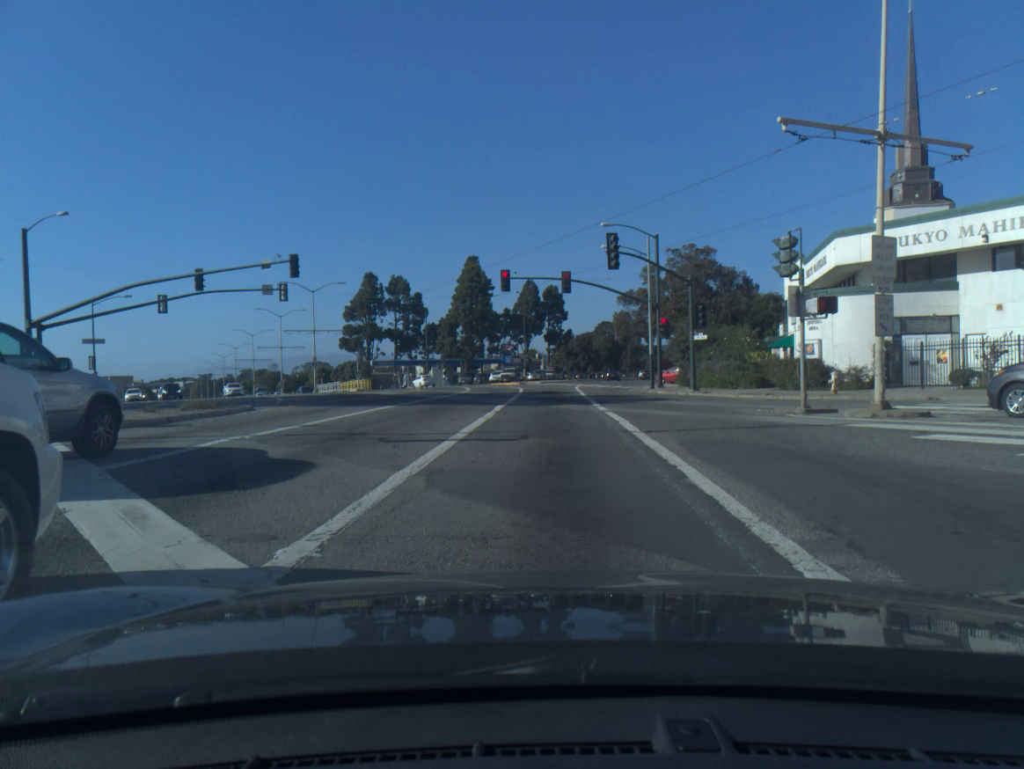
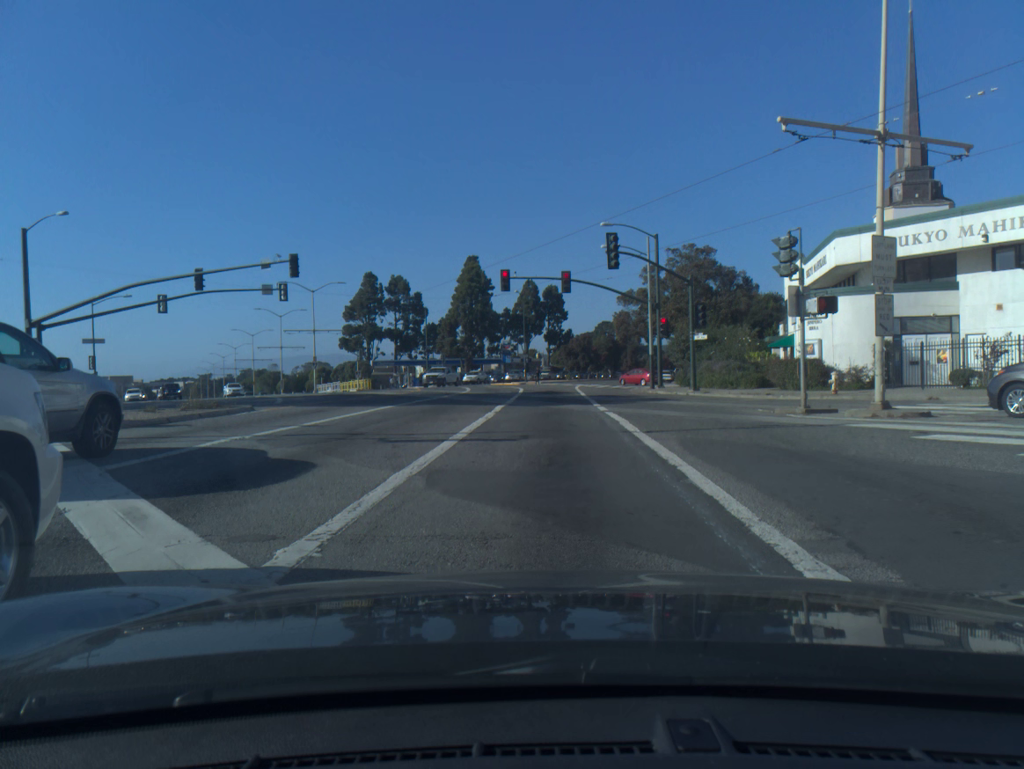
(0.0, 0.0) m; 0°
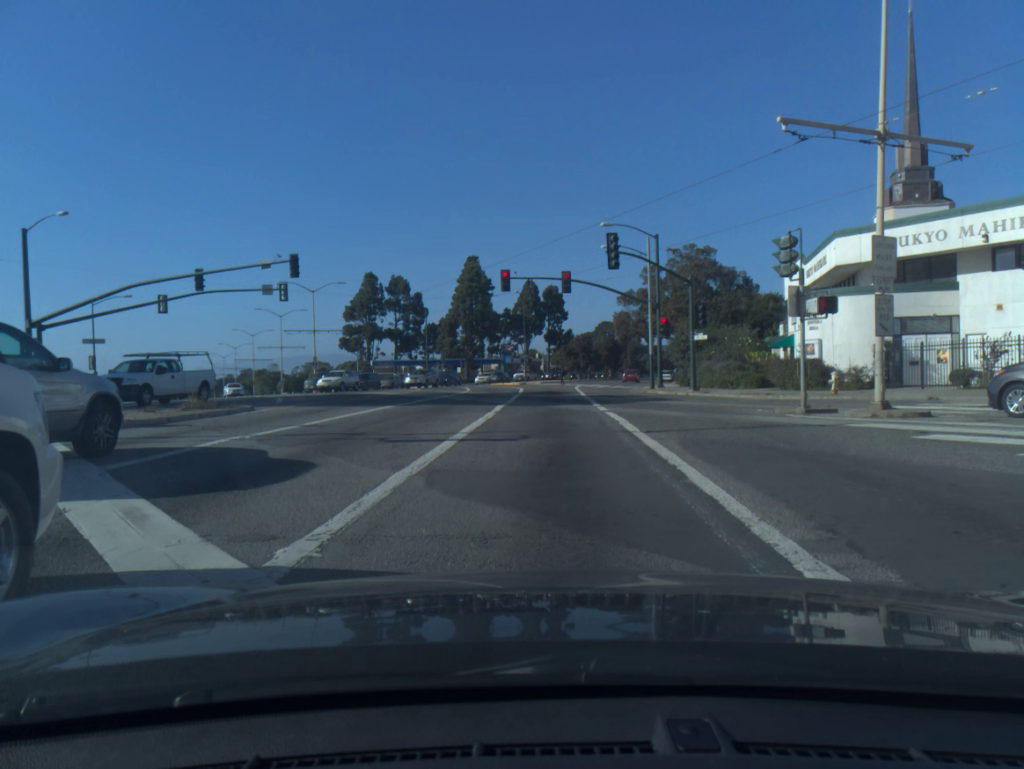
(0.0, -0.1) m; 0°
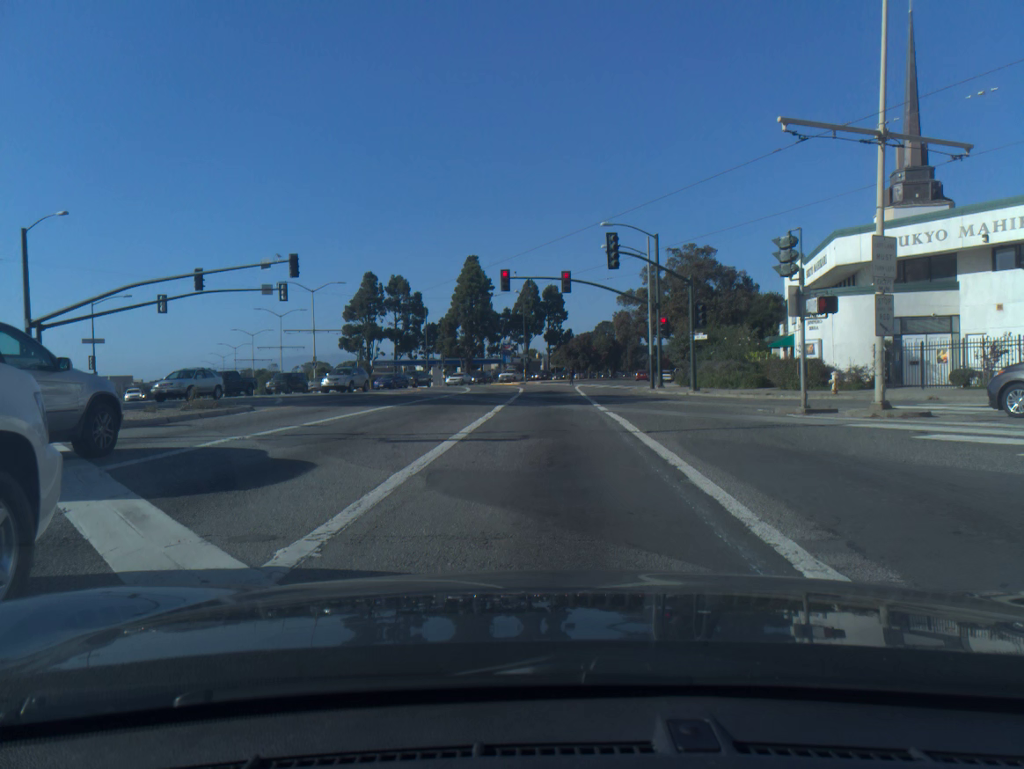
(0.0, 0.0) m; 0°
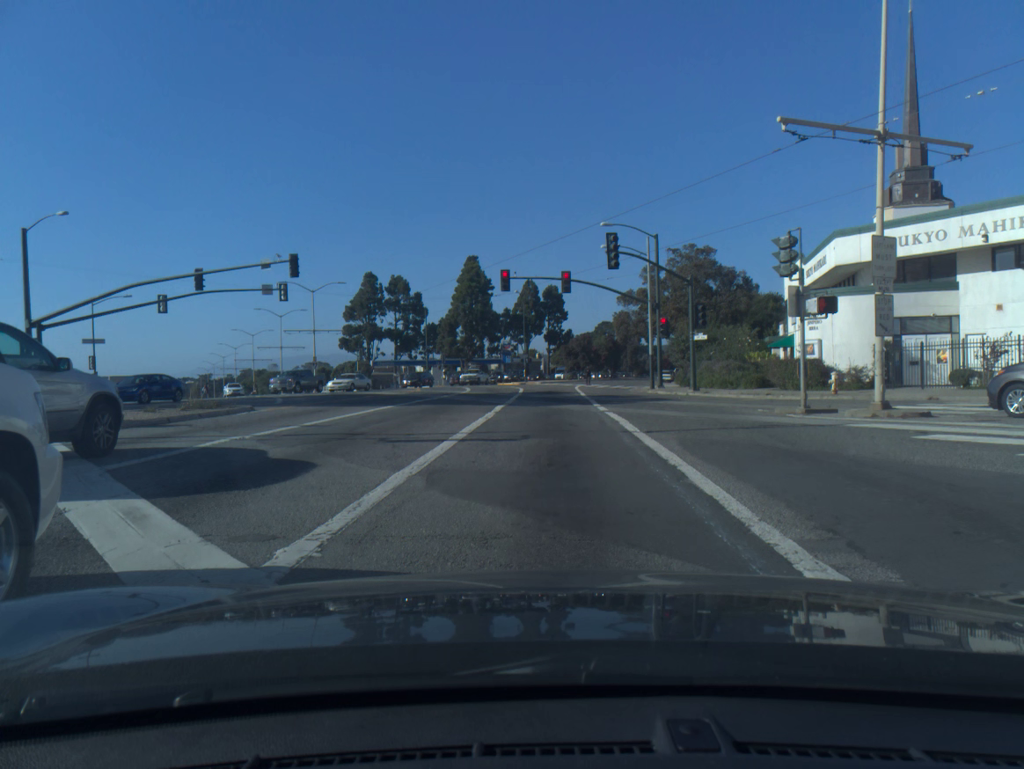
(0.0, 0.0) m; 0°
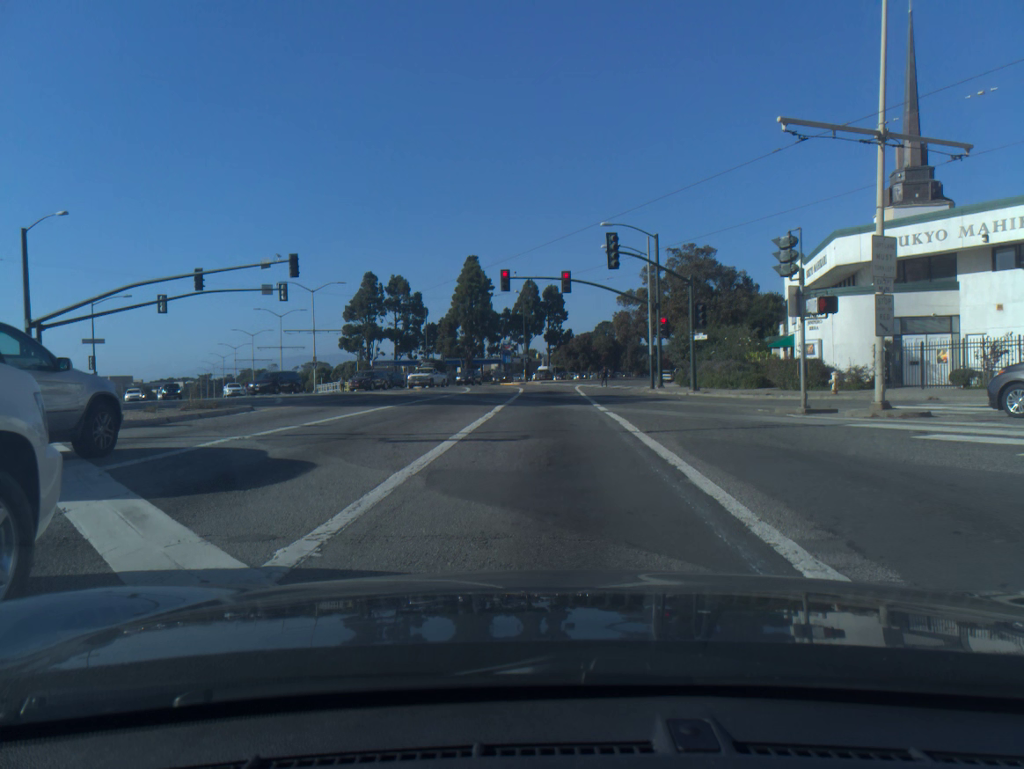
(0.0, 0.0) m; 0°
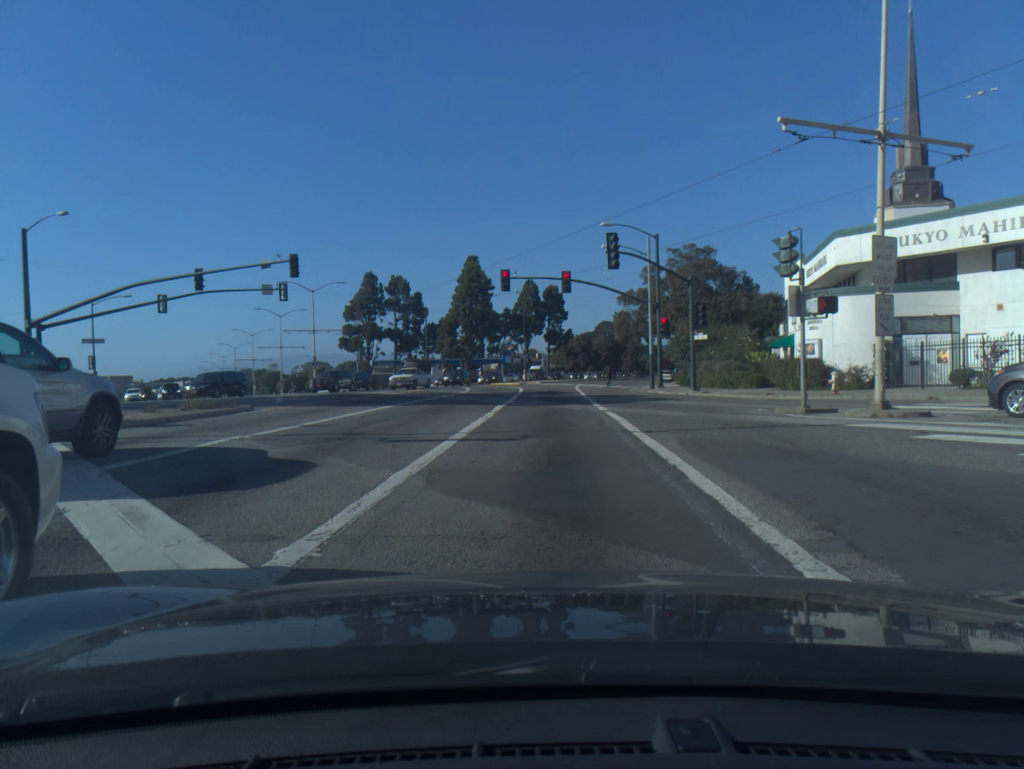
(0.0, 0.0) m; 0°
